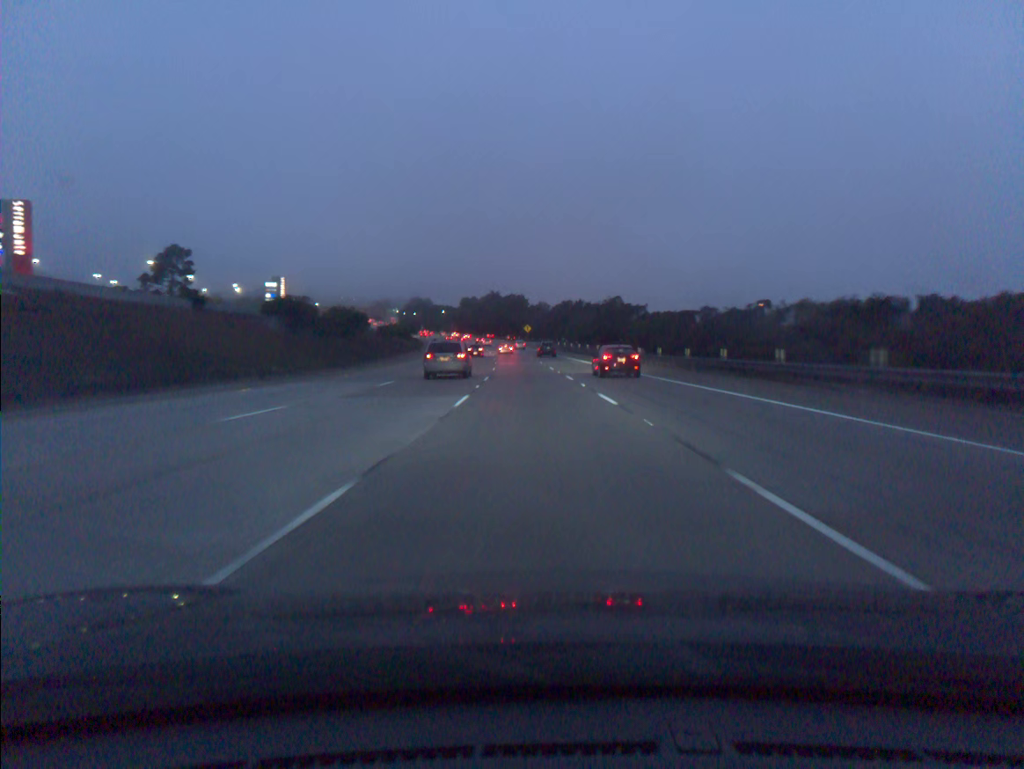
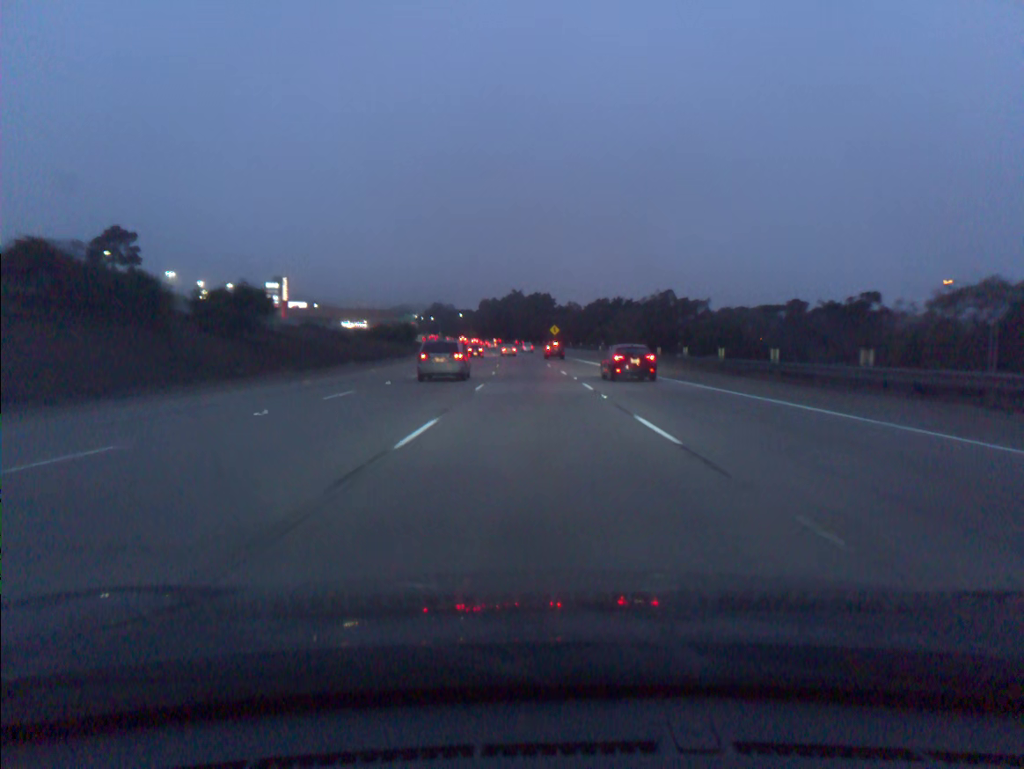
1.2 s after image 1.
(-0.5, +37.0) m; -2°
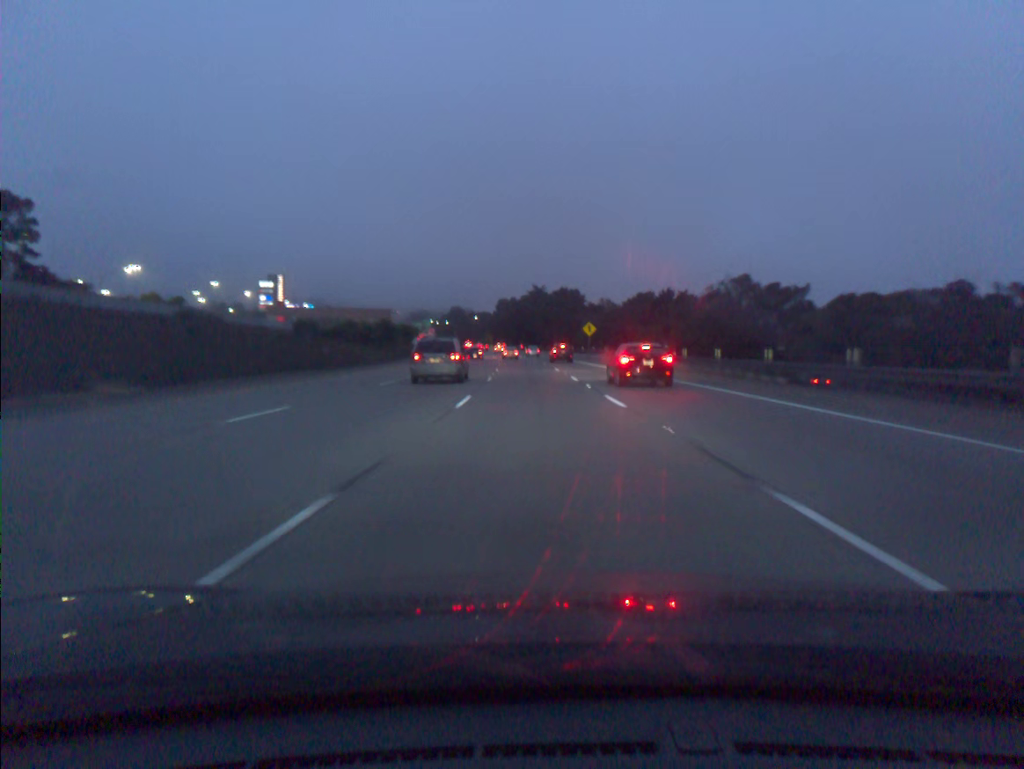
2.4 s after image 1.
(-0.6, +36.9) m; -2°
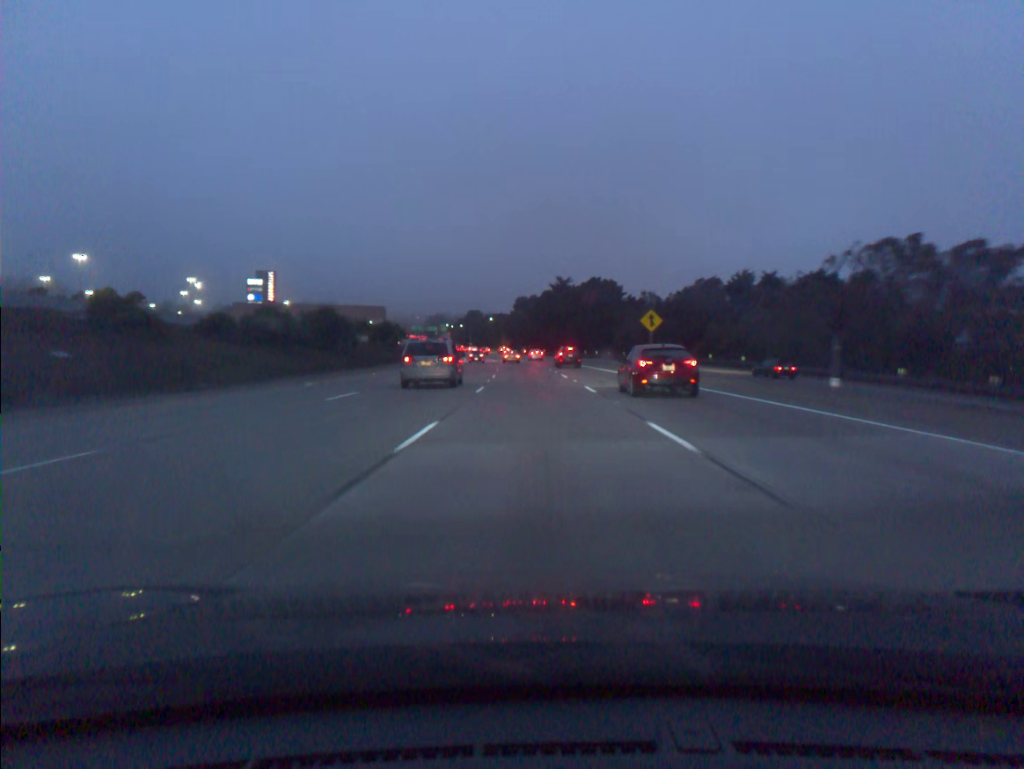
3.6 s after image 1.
(-0.5, +36.6) m; -2°
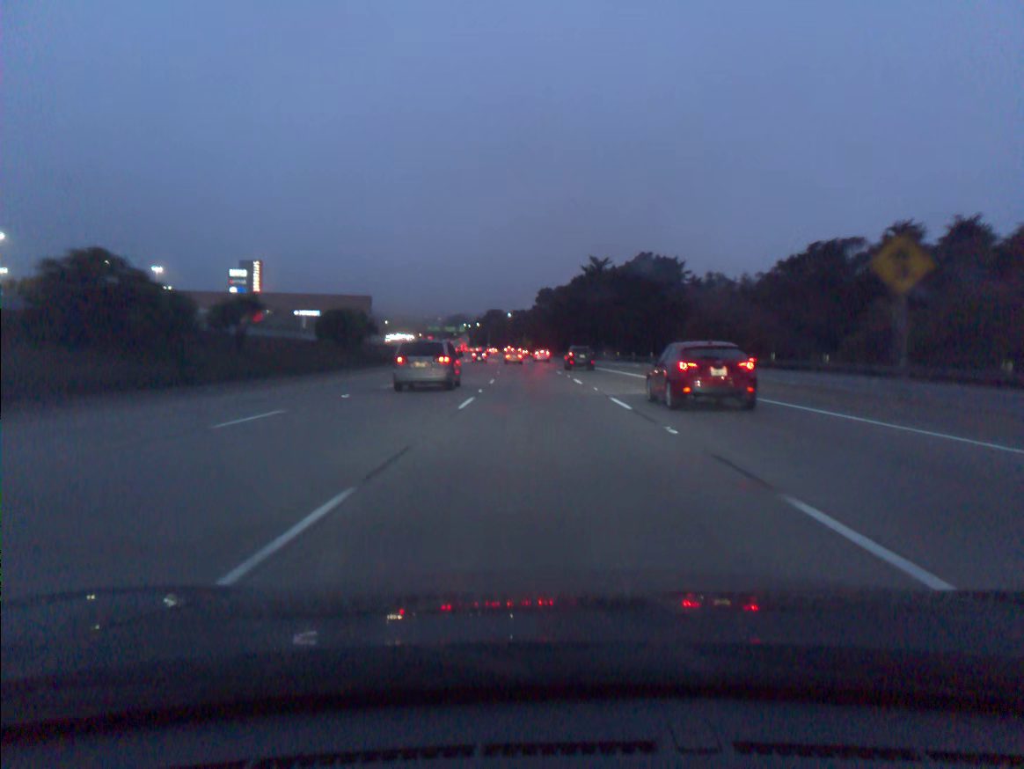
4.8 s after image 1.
(-0.6, +36.3) m; -2°
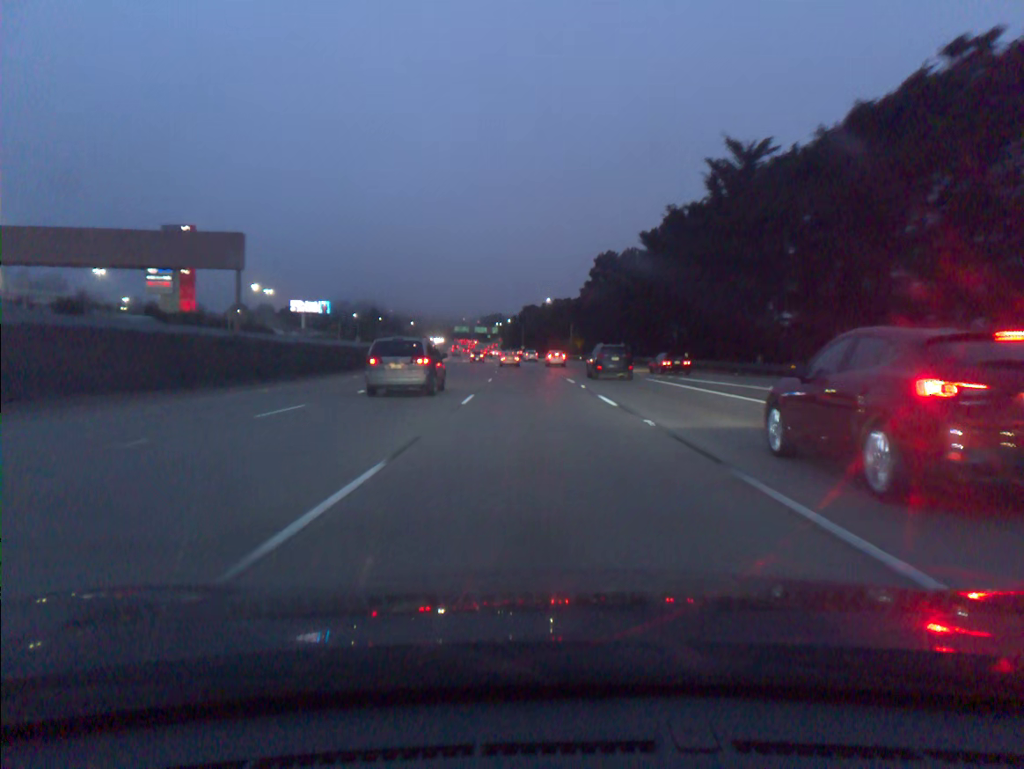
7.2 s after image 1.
(-1.9, +71.7) m; -3°
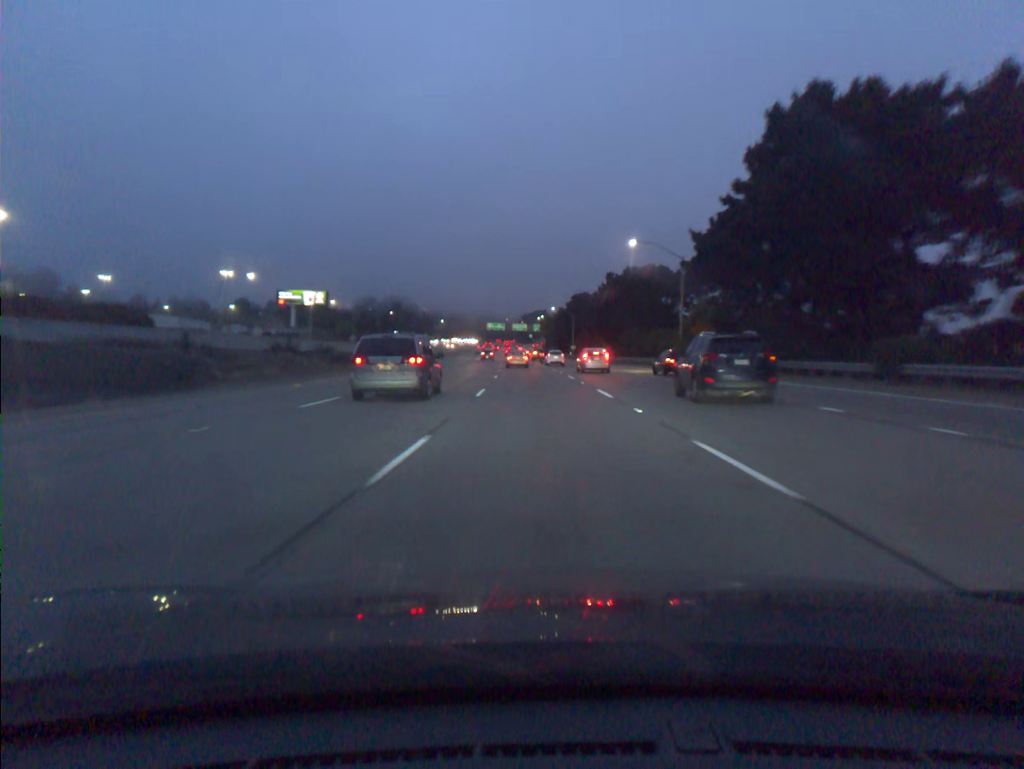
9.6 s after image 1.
(-2.2, +70.2) m; -3°
